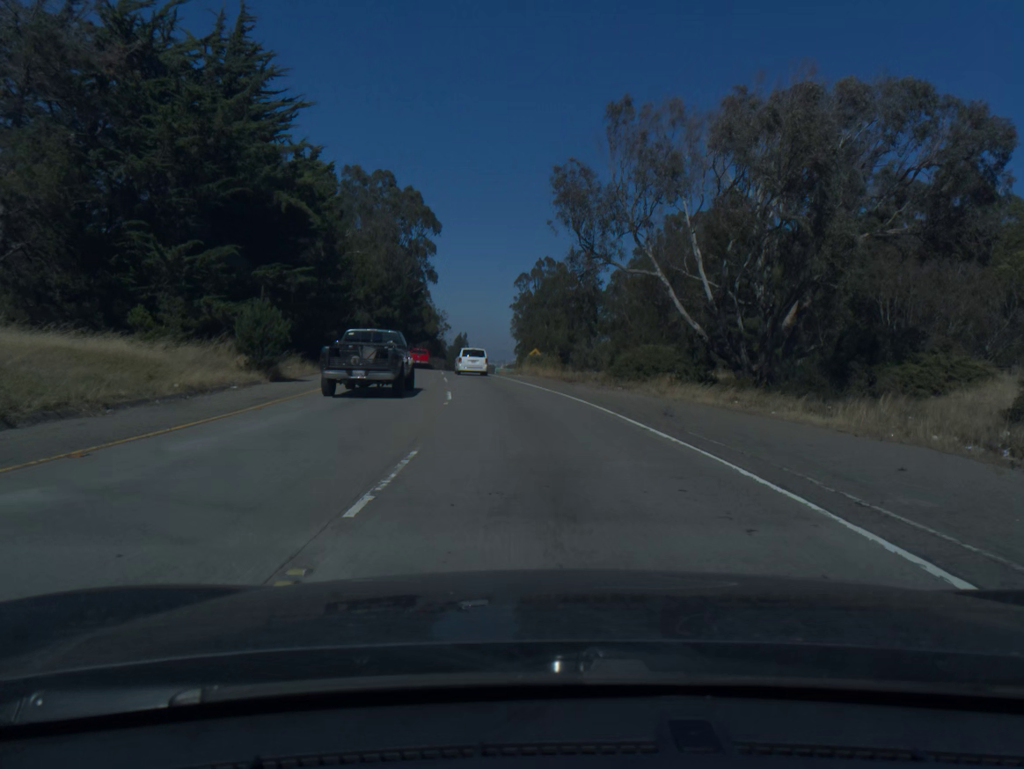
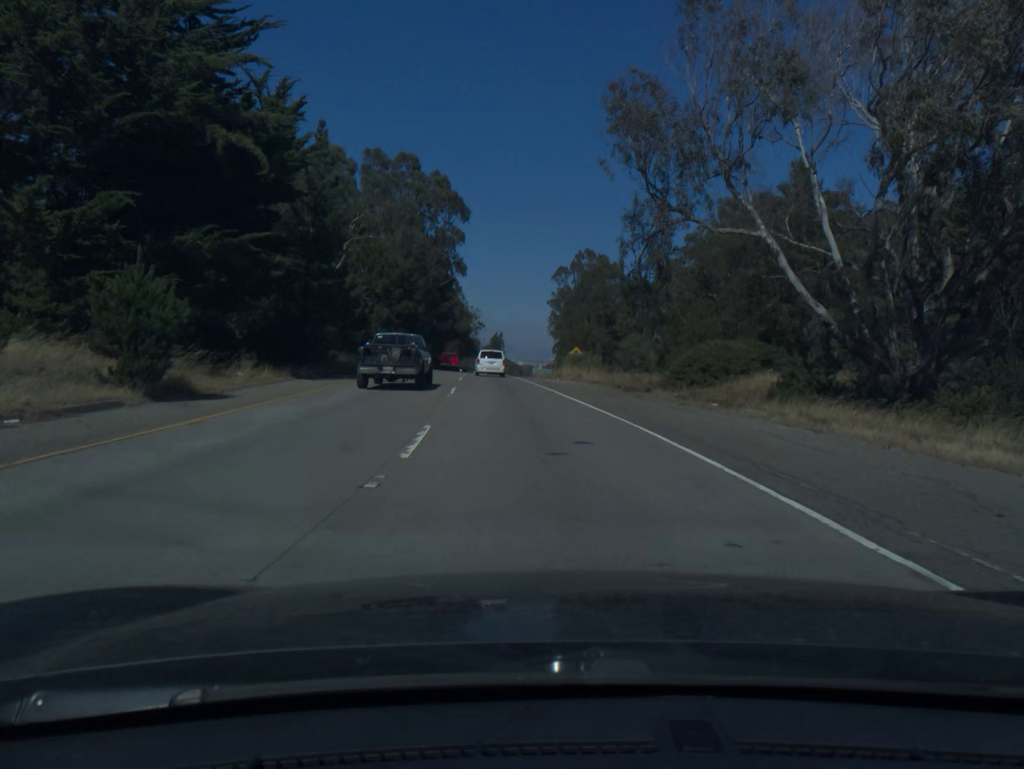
(-0.3, +11.6) m; -3°
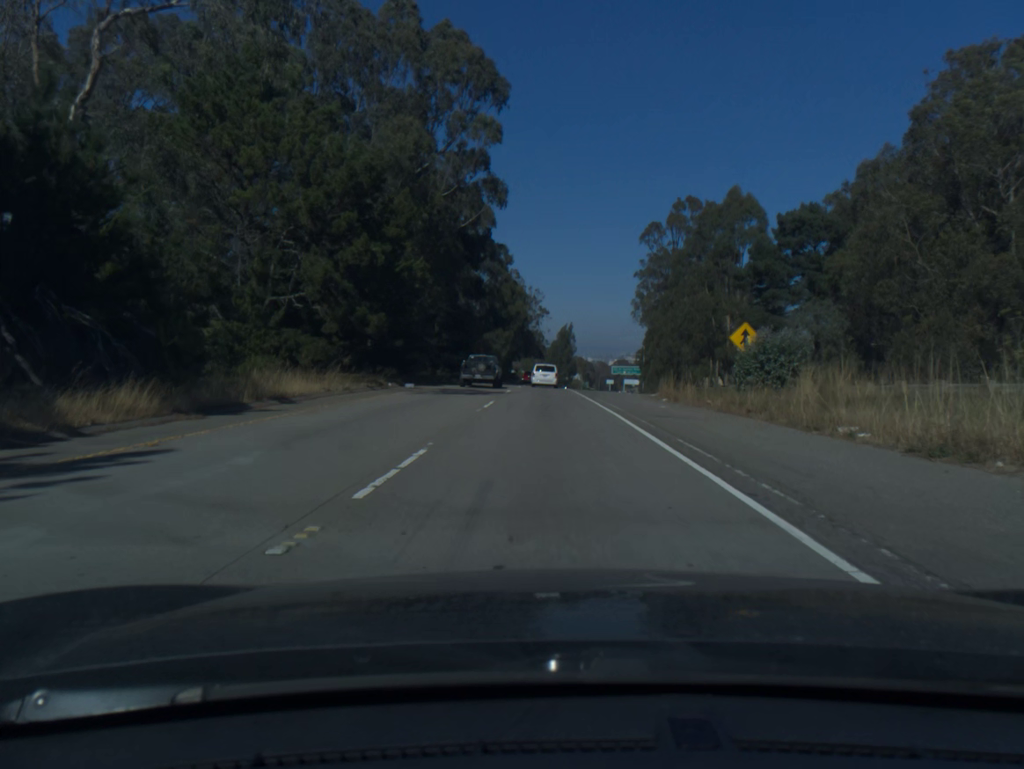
(-2.5, +46.4) m; -5°
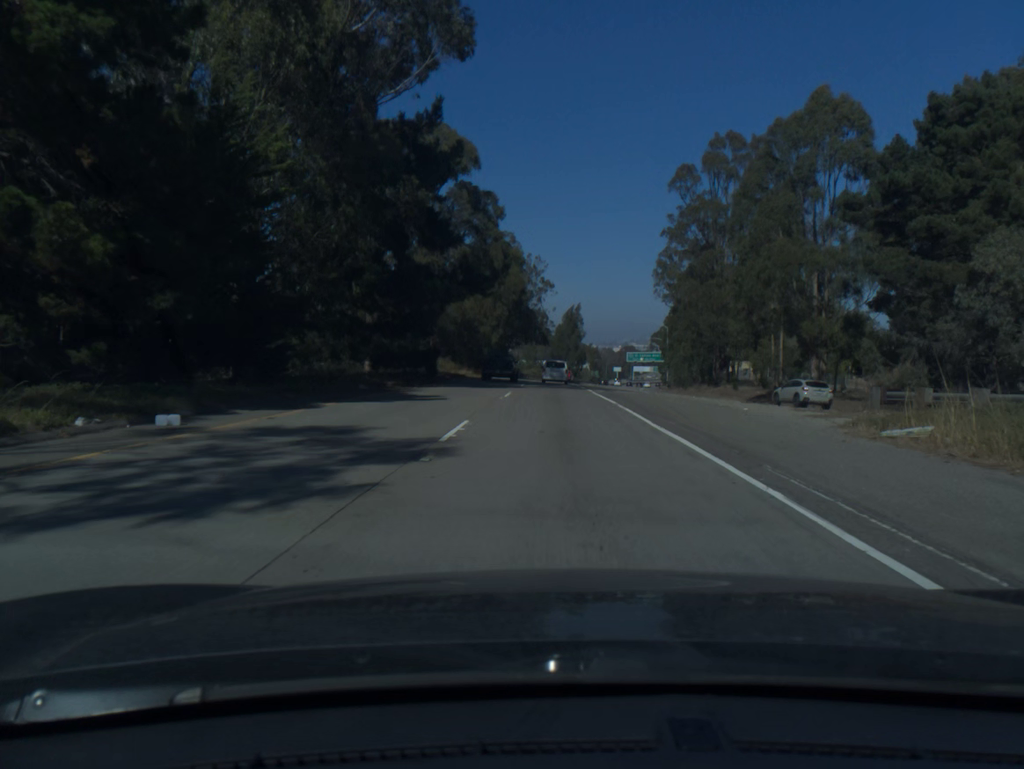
(-0.1, +25.4) m; 0°
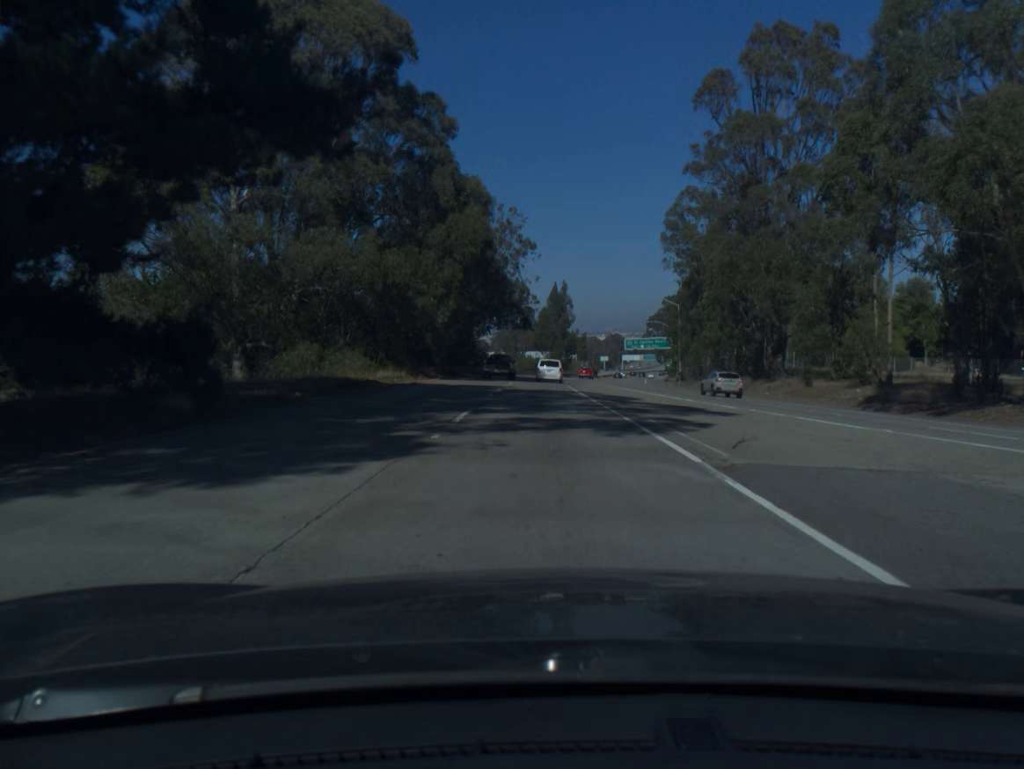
(+0.2, +27.4) m; +1°
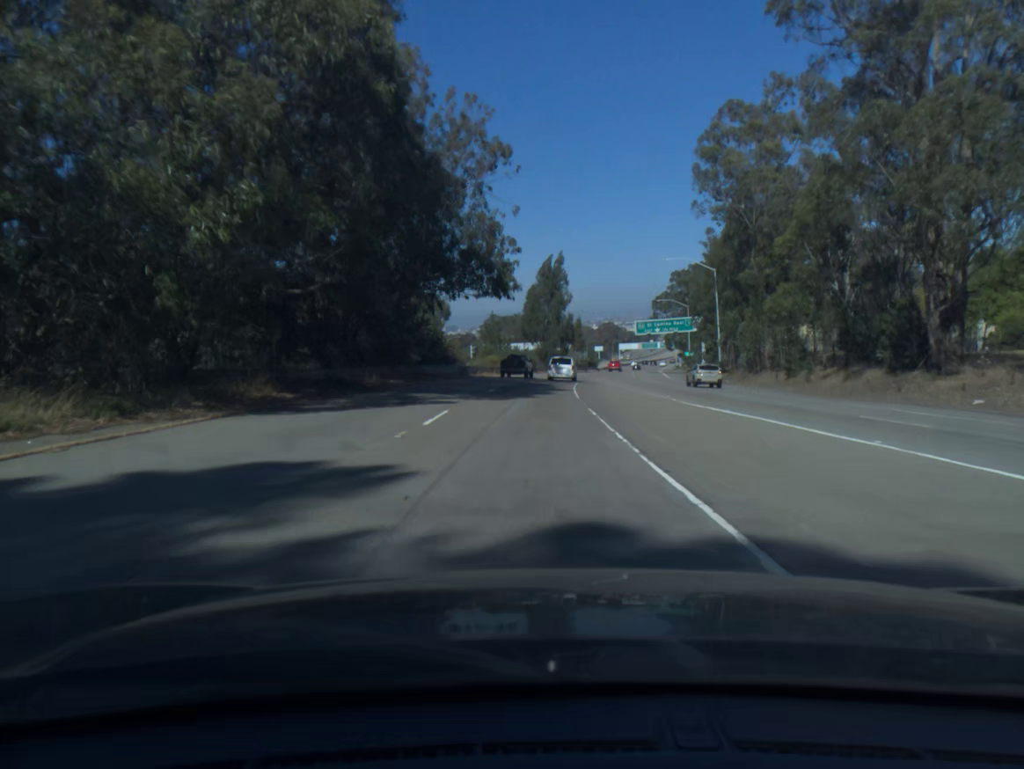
(+0.2, +29.5) m; +1°
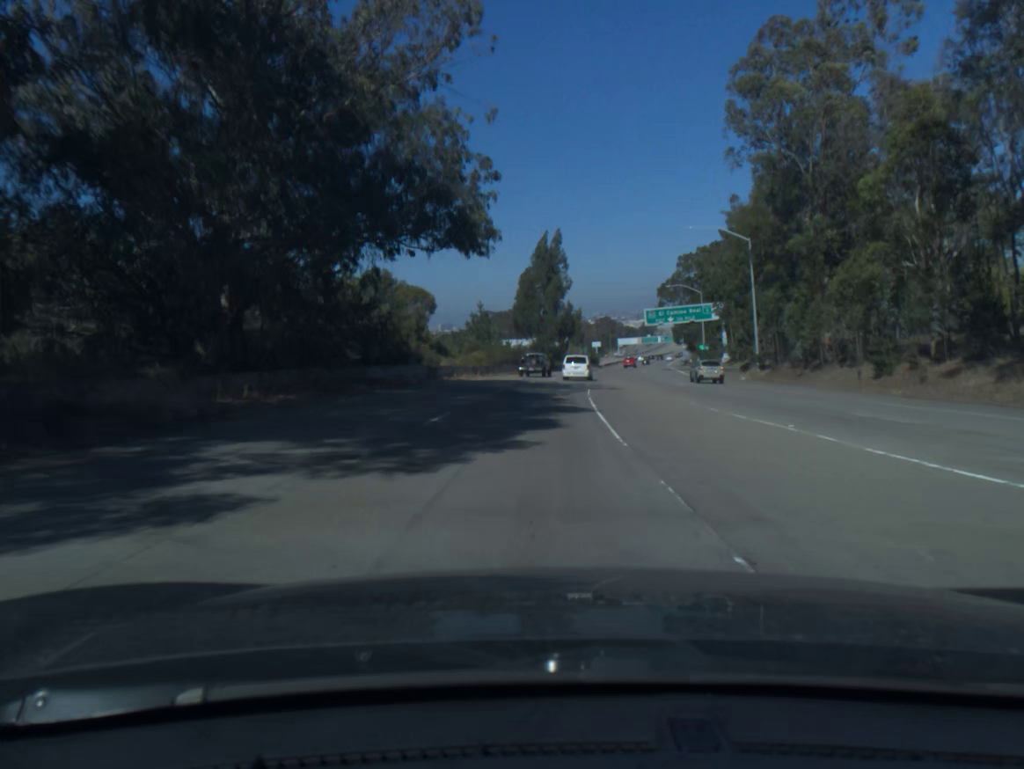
(0.0, +15.5) m; 0°
